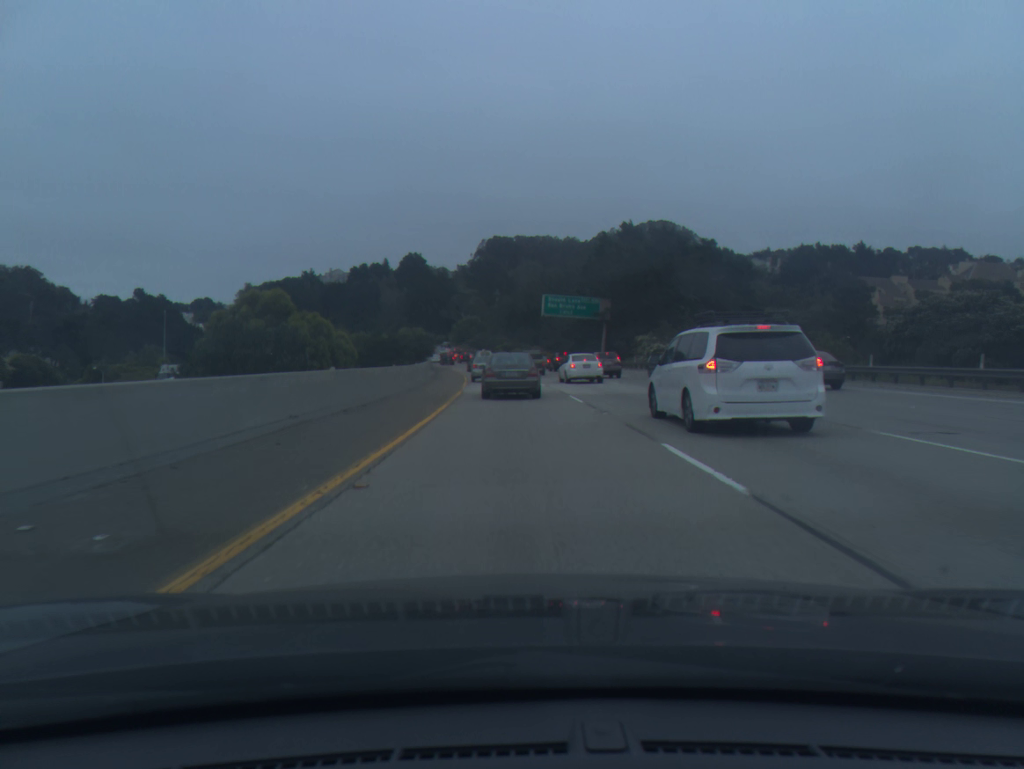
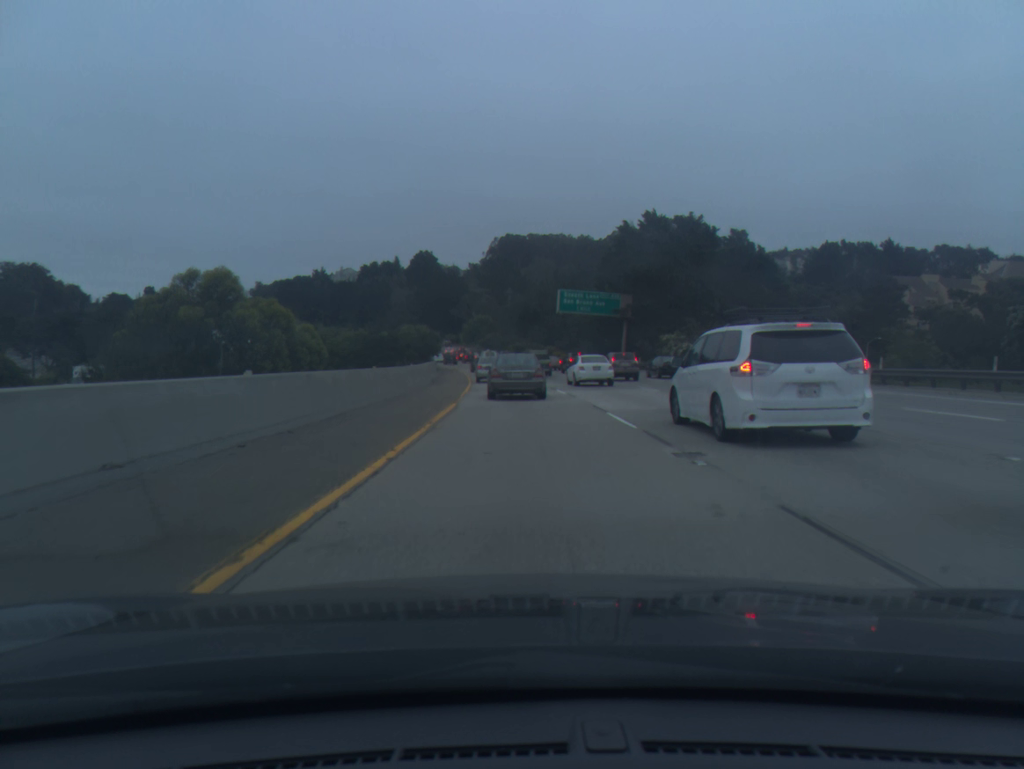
(0.0, +7.8) m; -1°
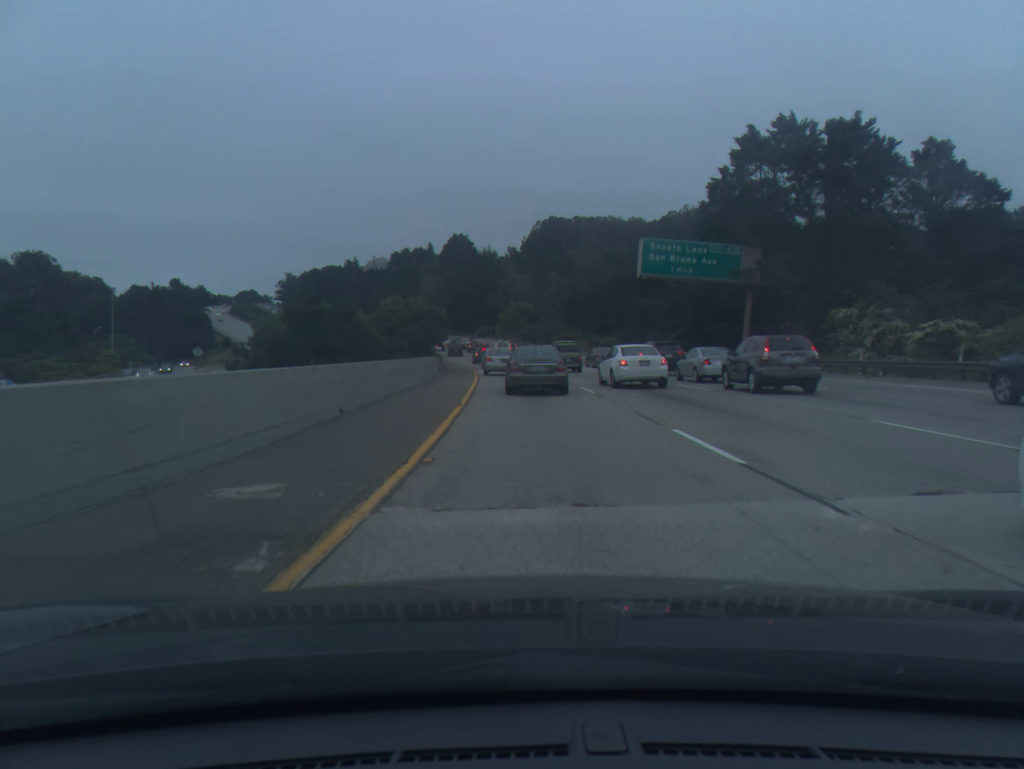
(-0.9, +34.1) m; -3°
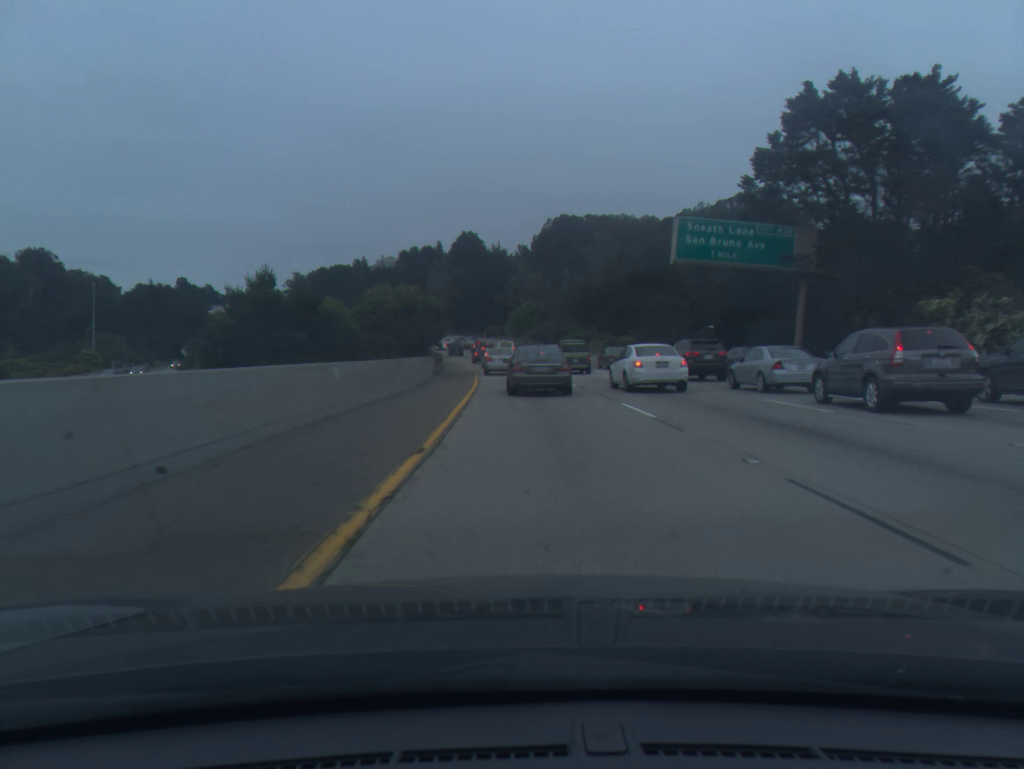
(-0.1, +8.9) m; -1°
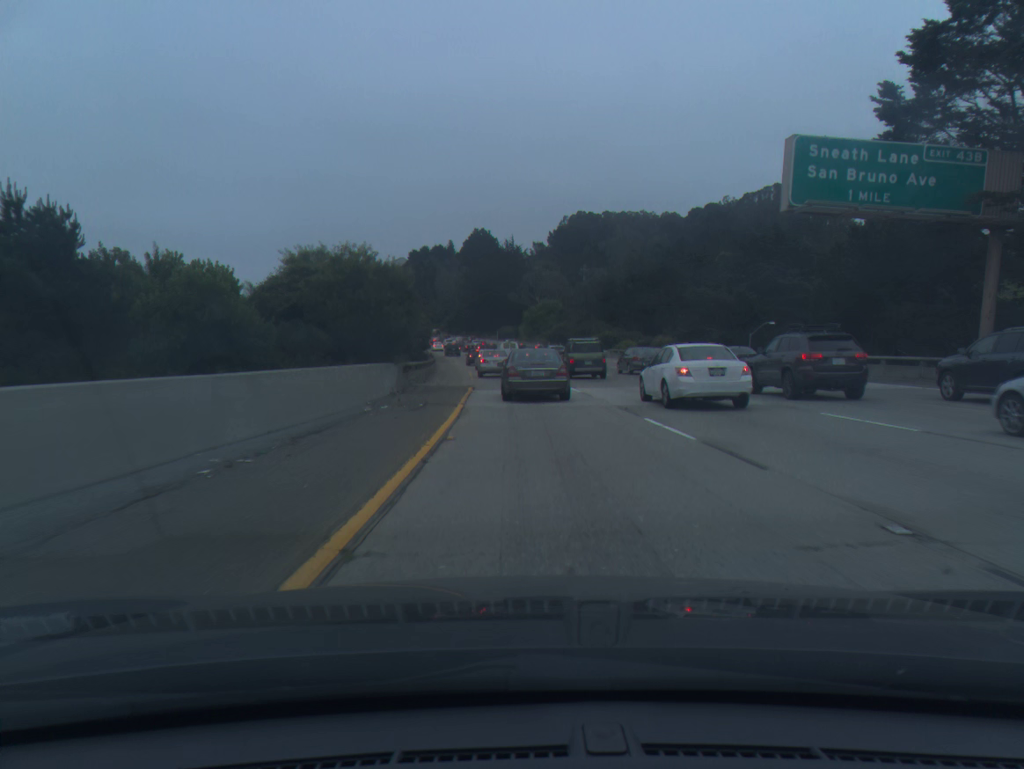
(-0.2, +17.8) m; -1°
